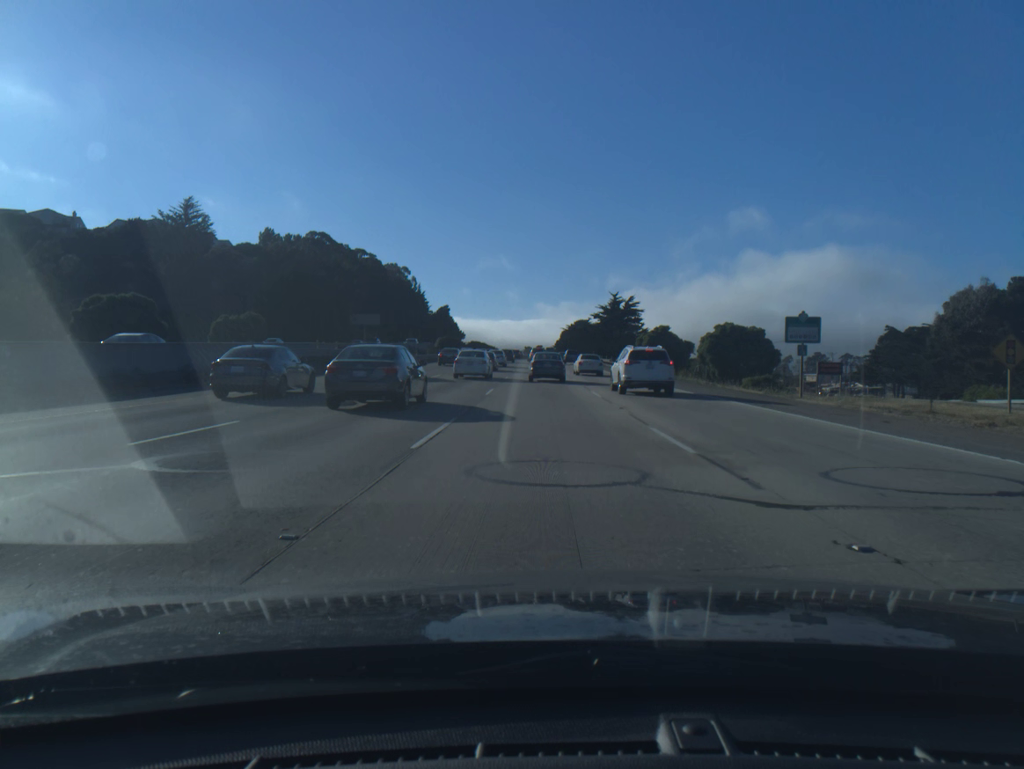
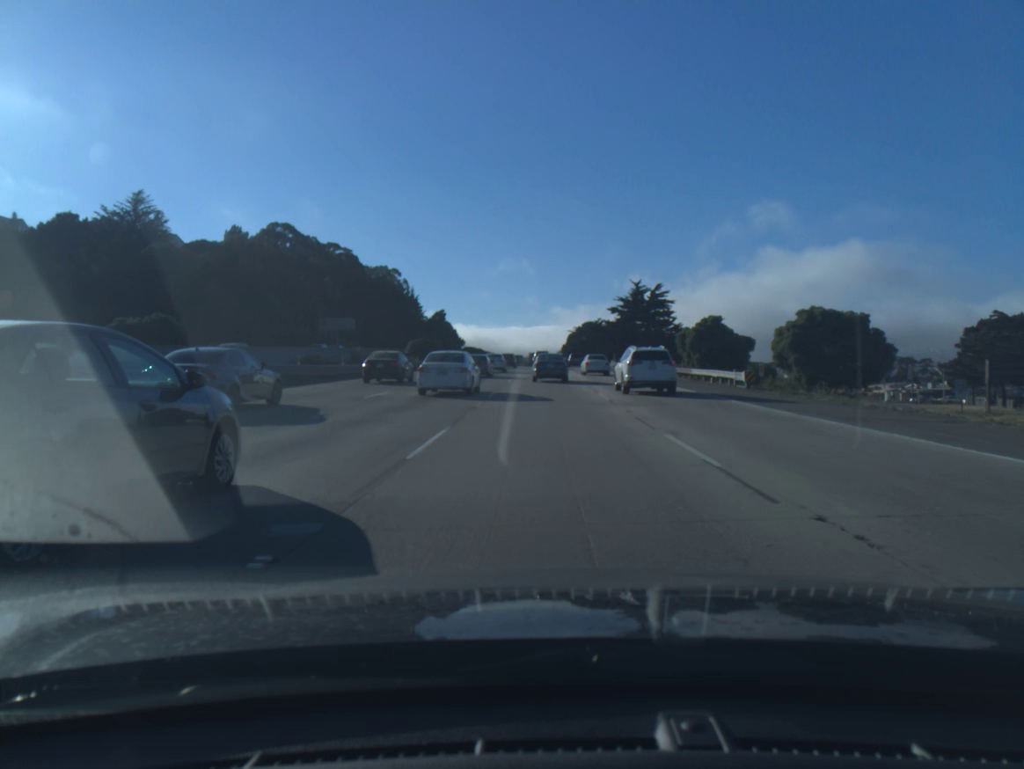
(-0.1, +30.4) m; 0°
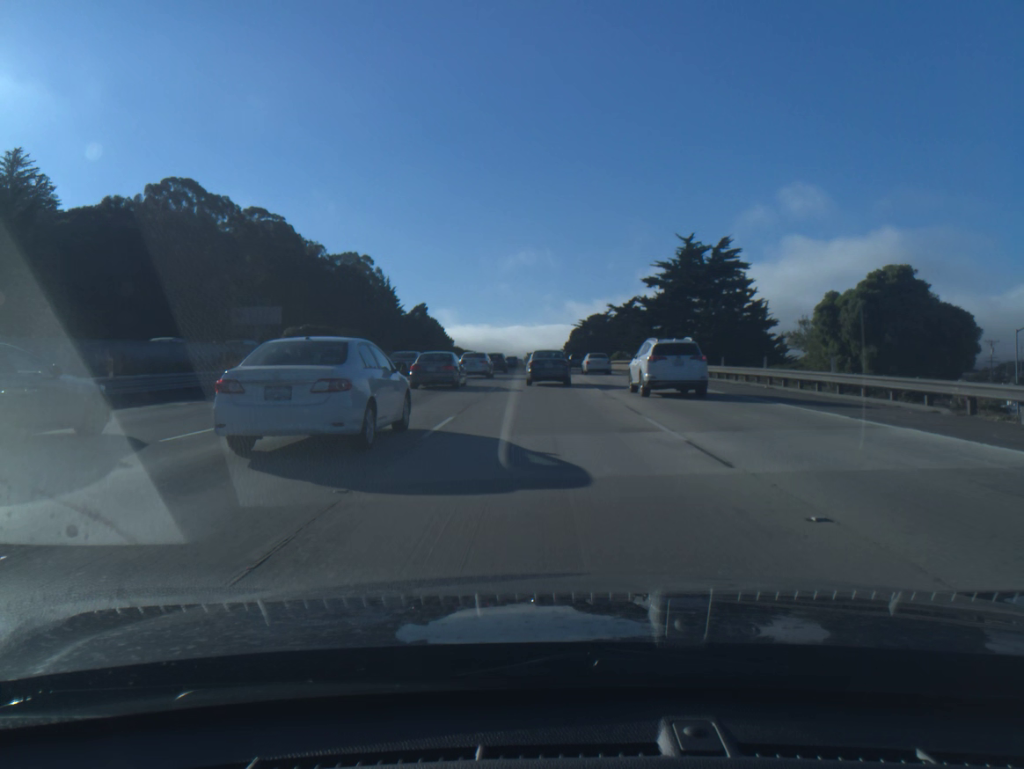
(+0.1, +41.6) m; 0°
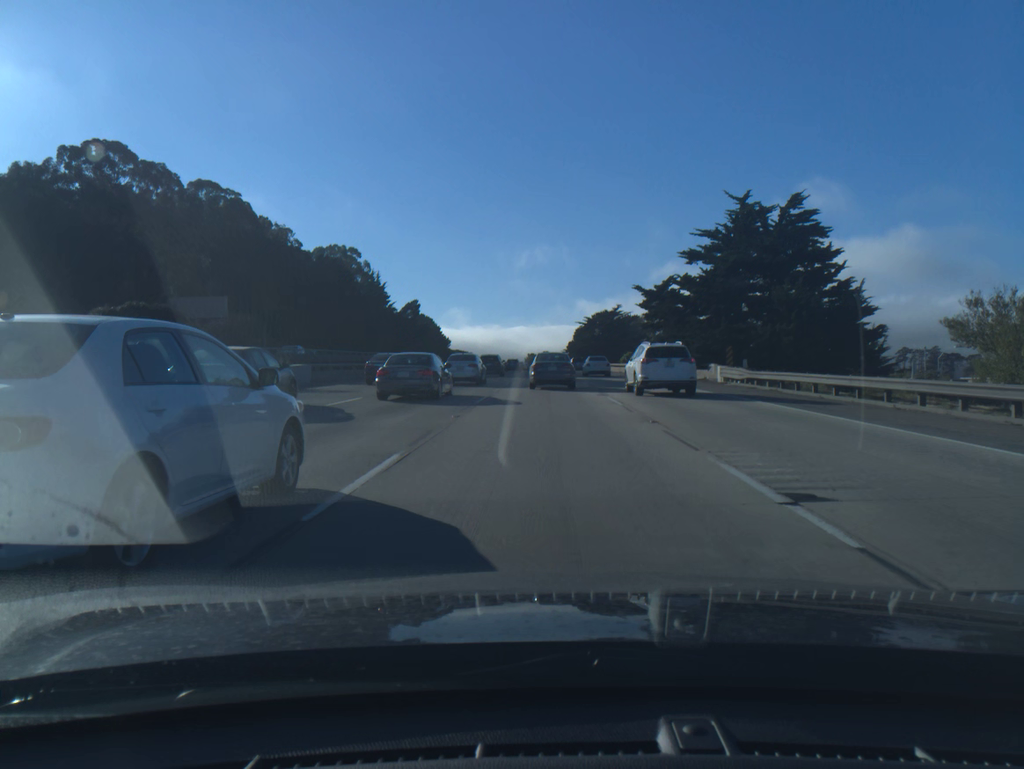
(0.0, +20.6) m; 0°
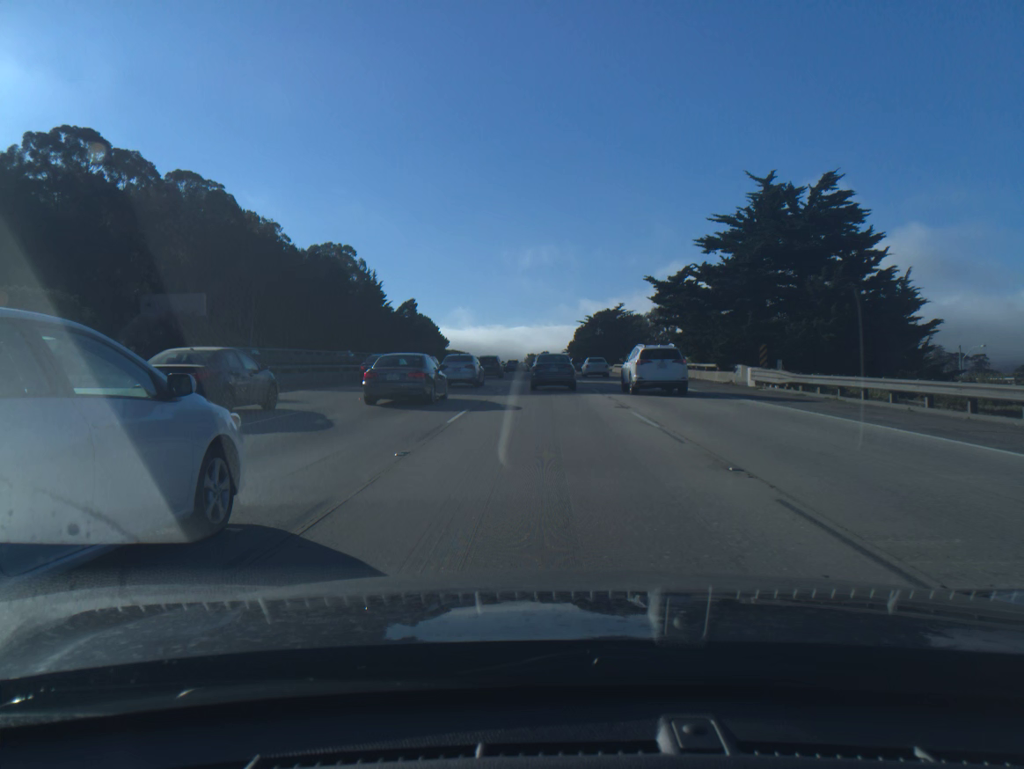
(0.0, +6.1) m; 0°
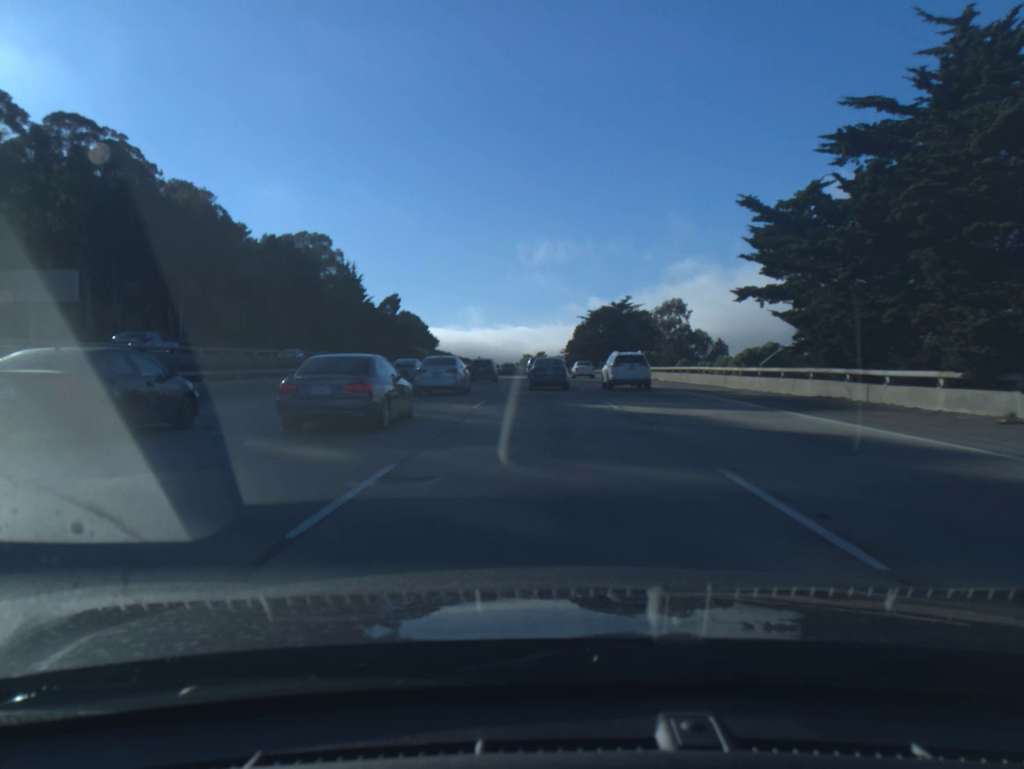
(0.0, +23.5) m; 0°
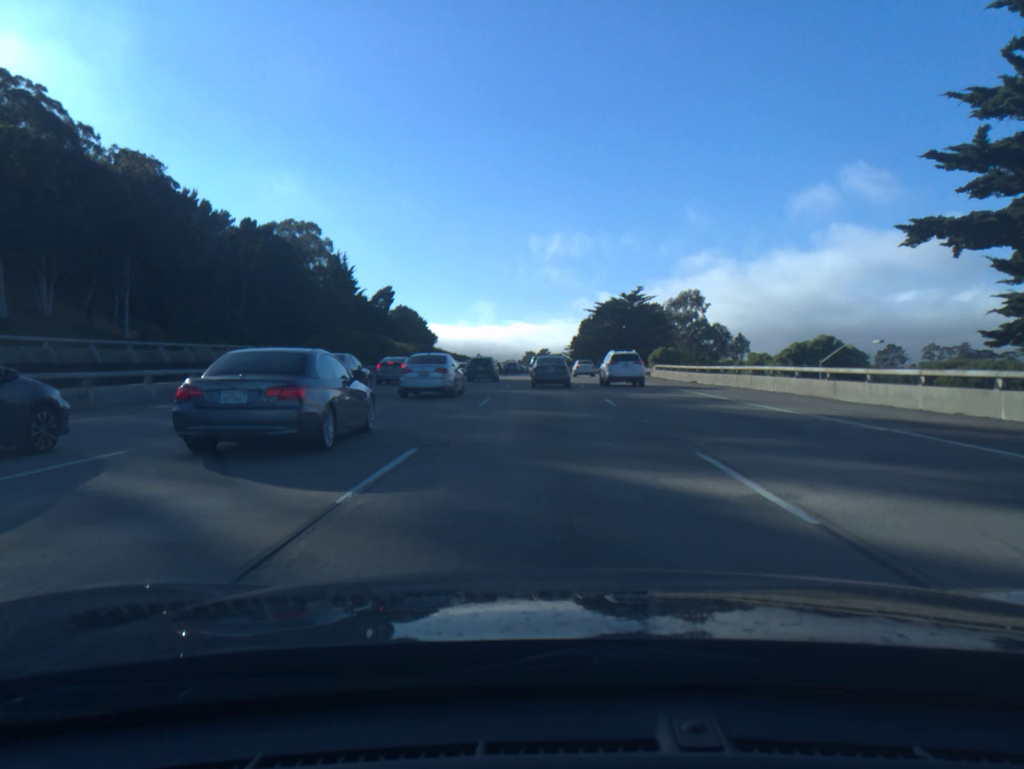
(0.0, +13.3) m; 0°
